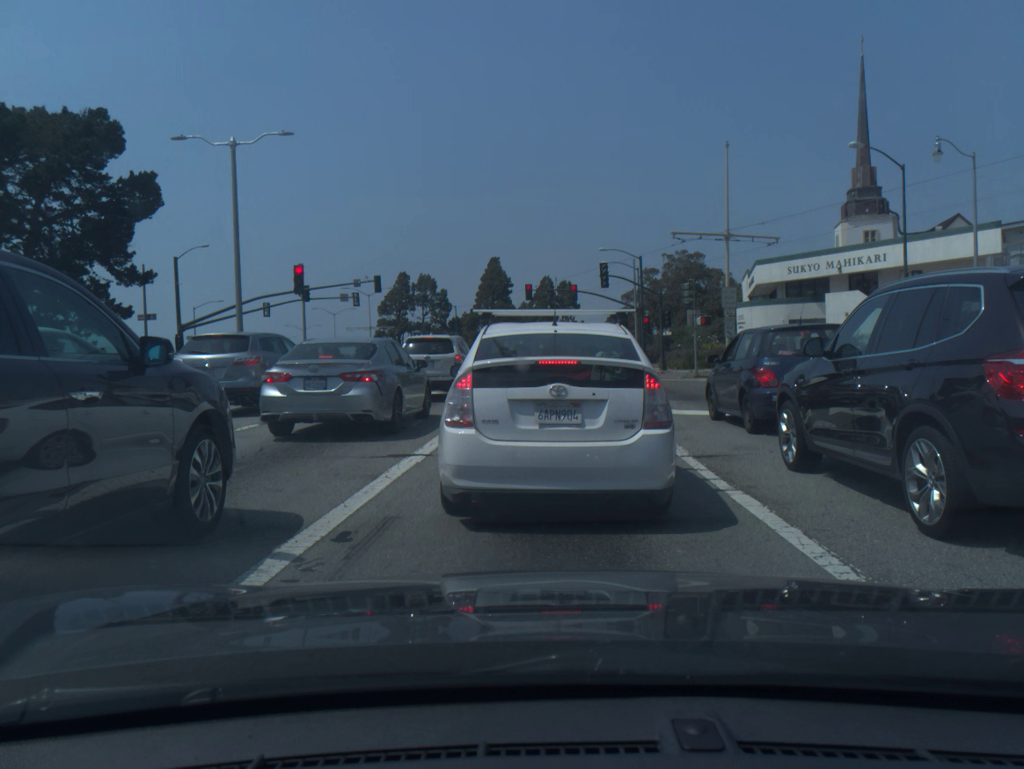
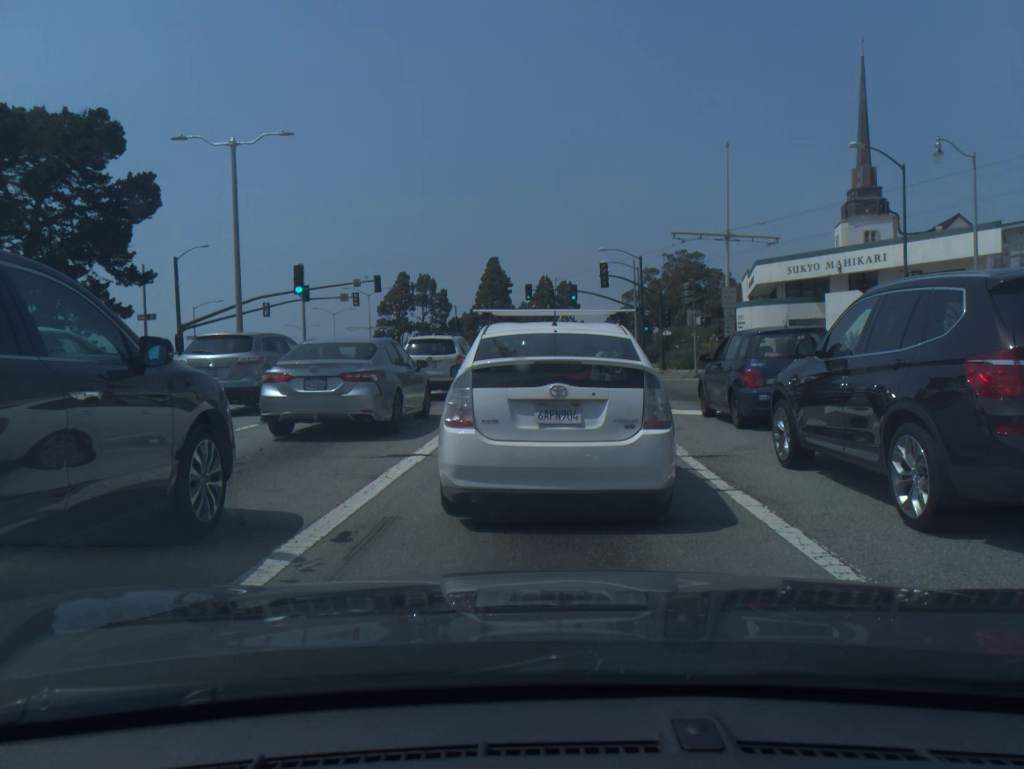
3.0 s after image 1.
(0.0, 0.0) m; 0°
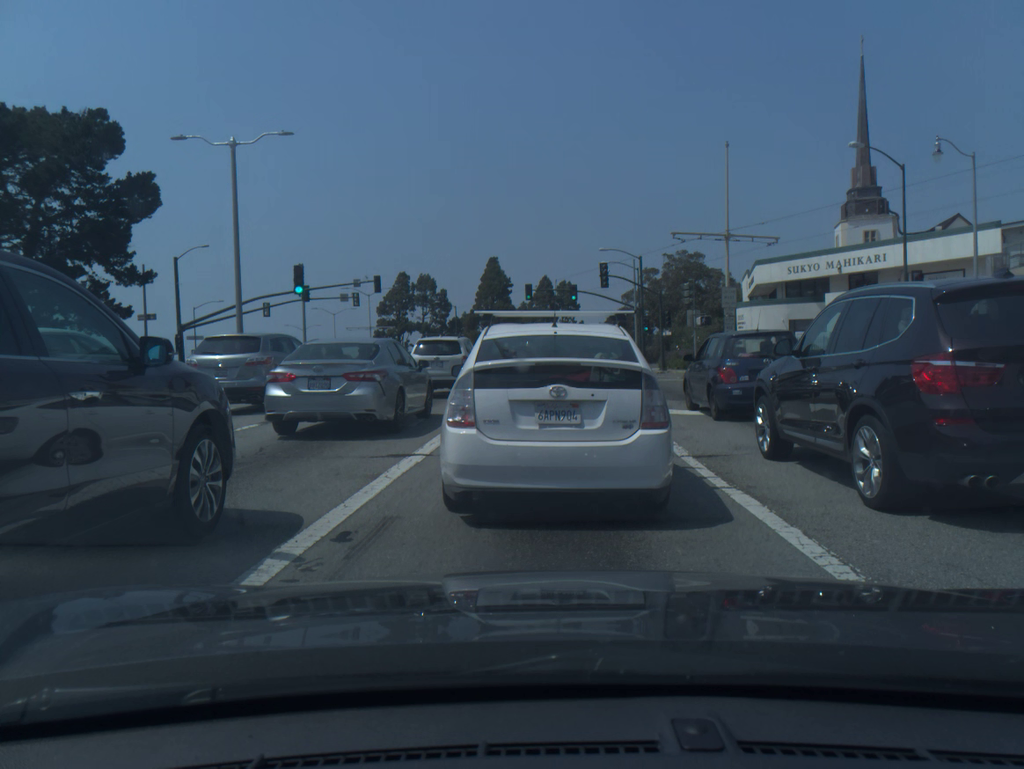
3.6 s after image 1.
(0.0, 0.0) m; 0°
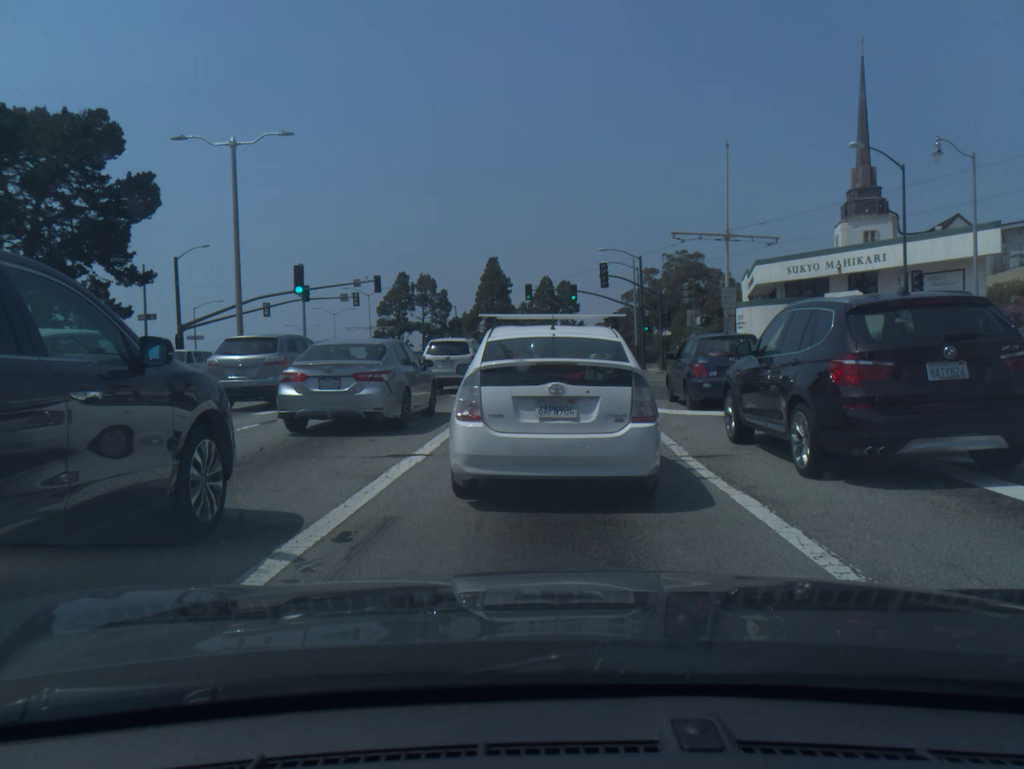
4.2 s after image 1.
(0.0, 0.0) m; 0°
